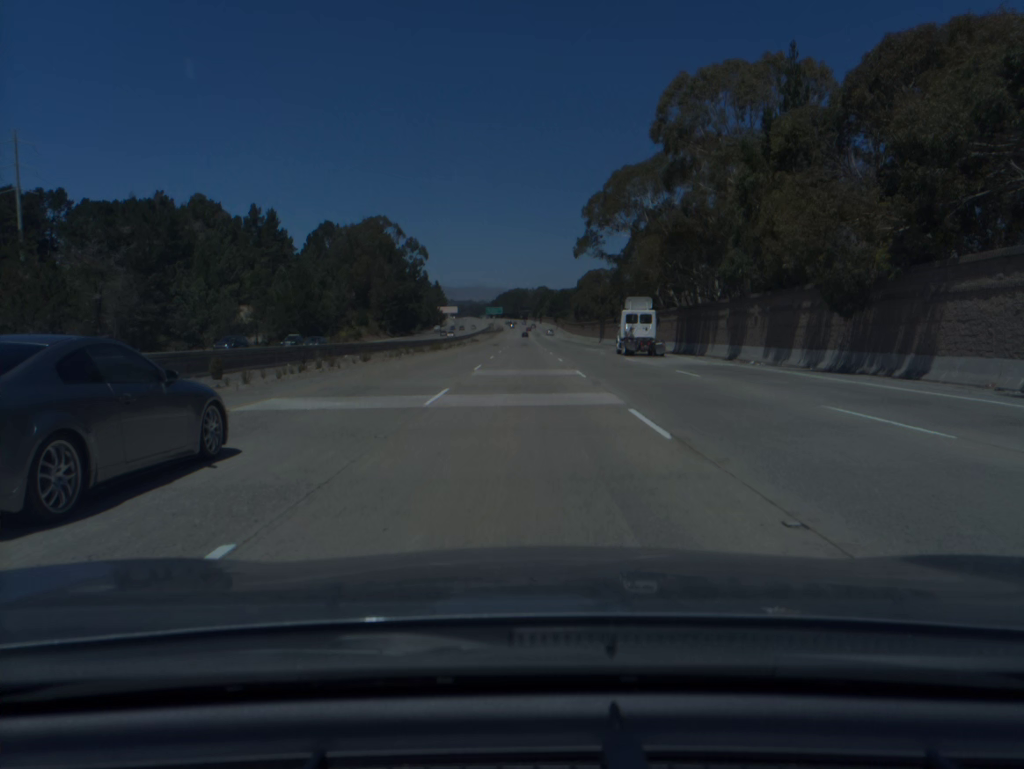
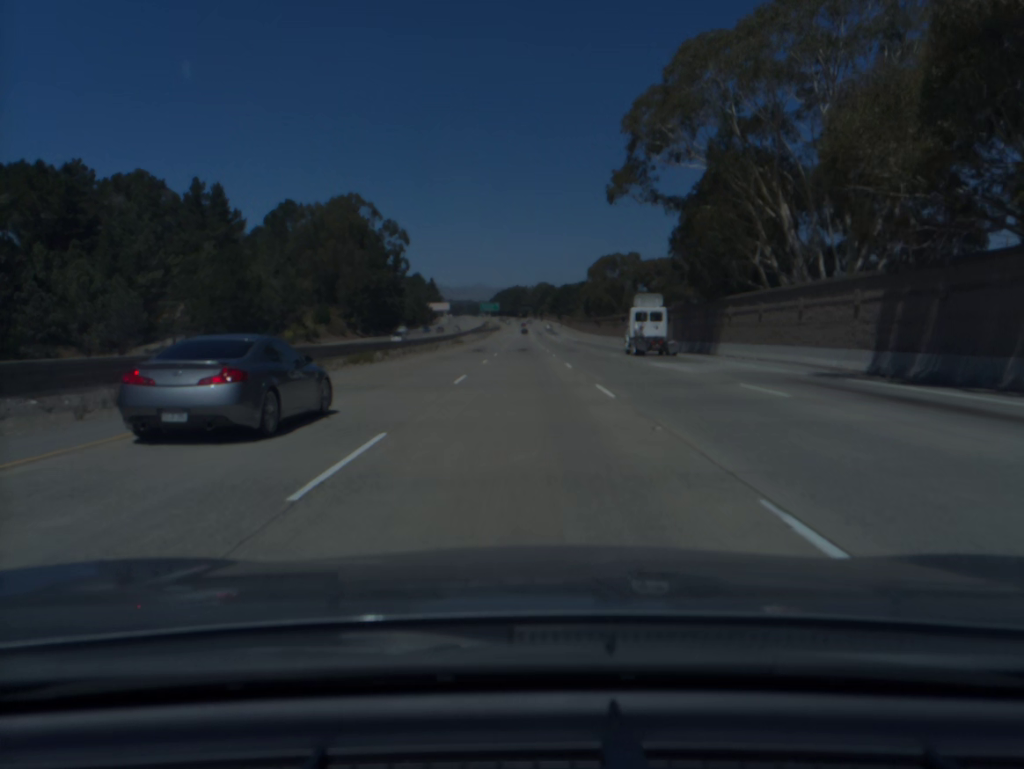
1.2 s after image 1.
(0.0, +37.8) m; 0°
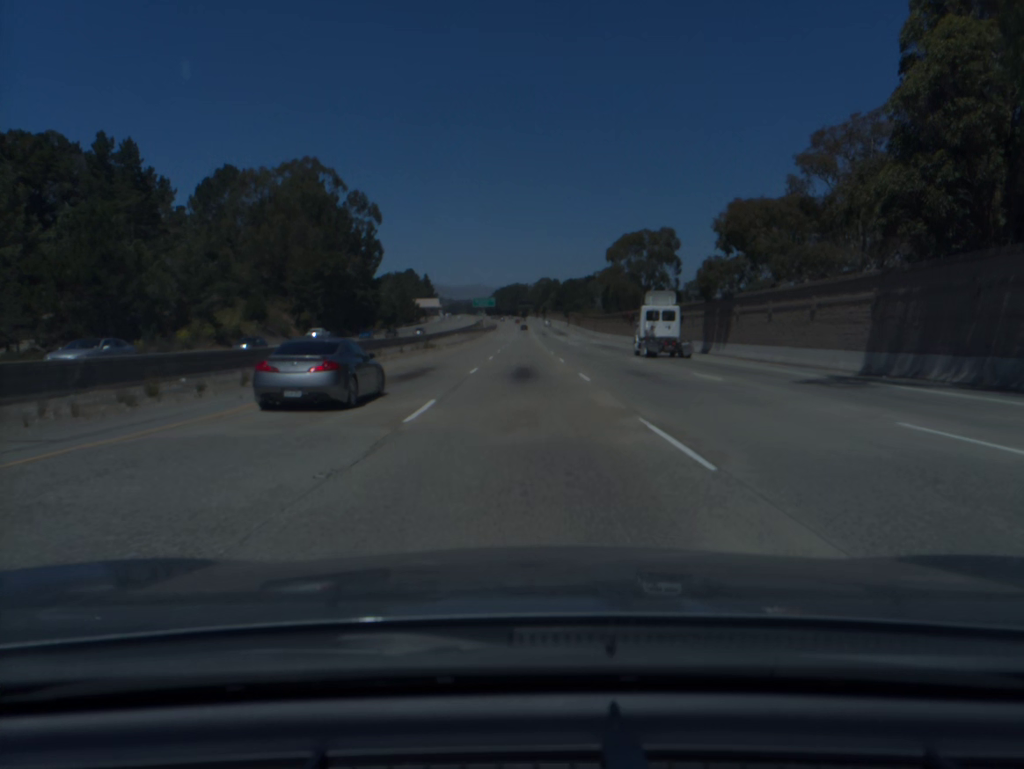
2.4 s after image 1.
(0.0, +38.0) m; 0°
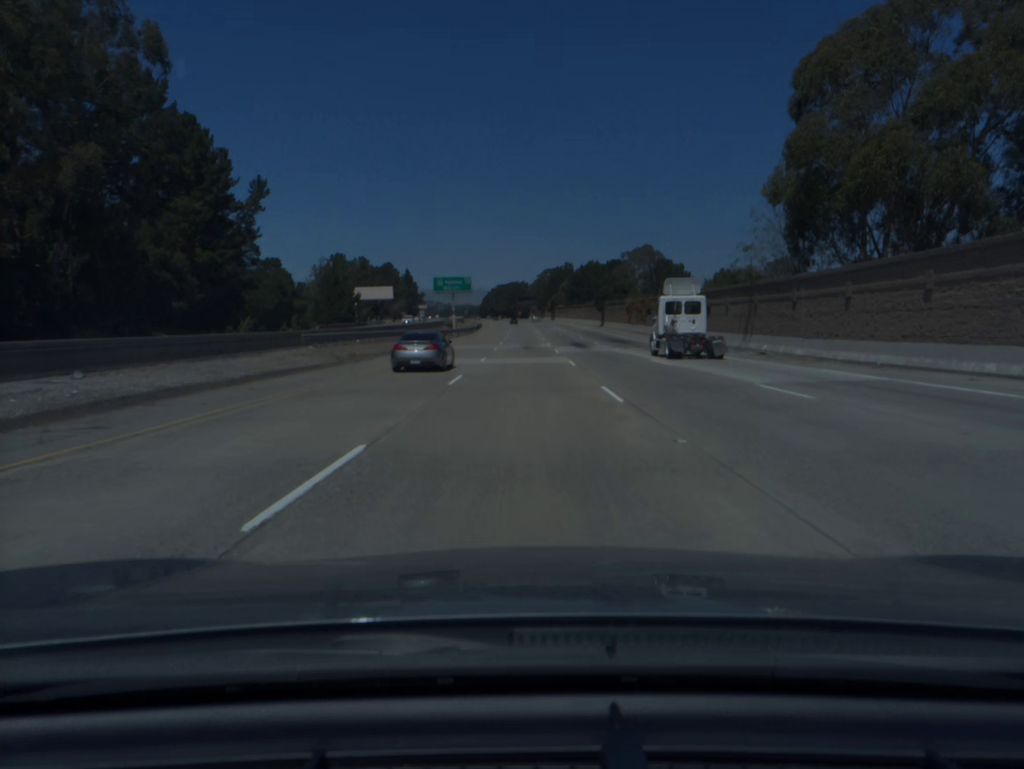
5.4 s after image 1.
(0.0, +94.9) m; 0°
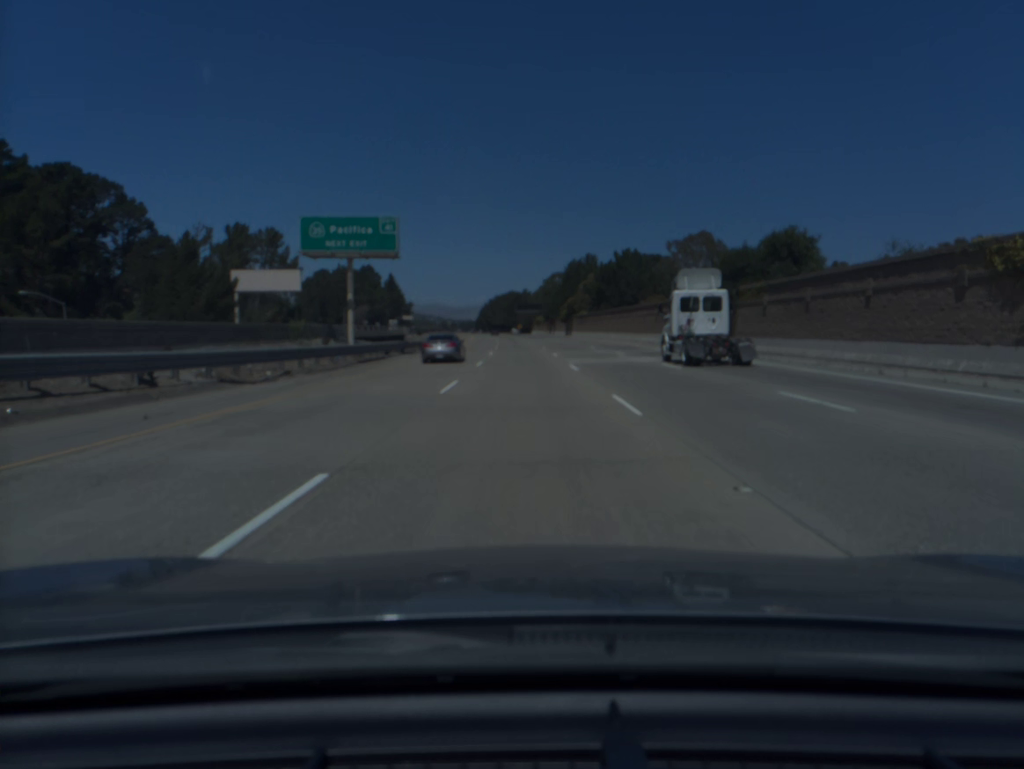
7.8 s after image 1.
(-0.2, +75.0) m; 0°
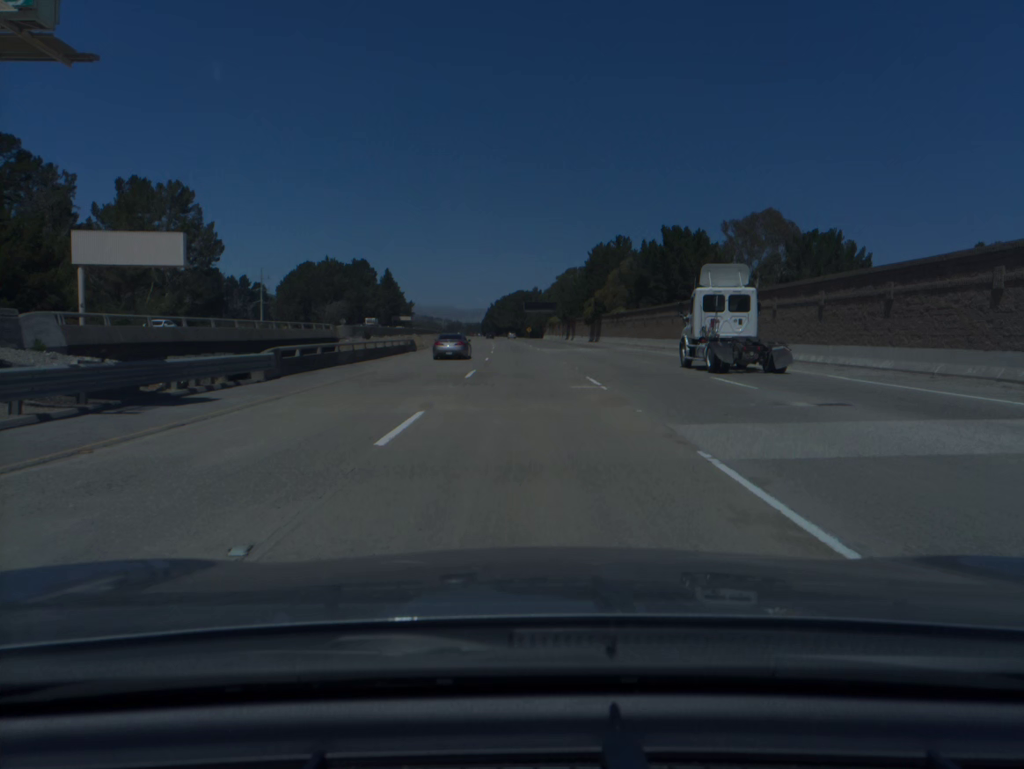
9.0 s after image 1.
(-0.2, +37.6) m; -1°
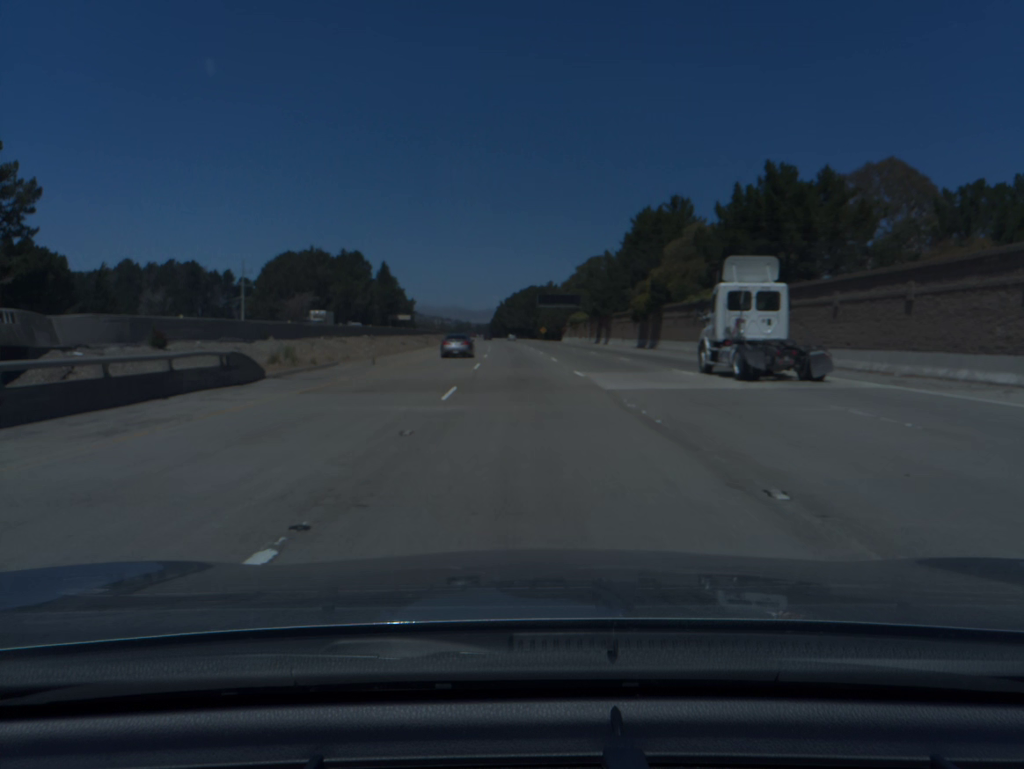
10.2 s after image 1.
(-0.3, +37.6) m; -1°
